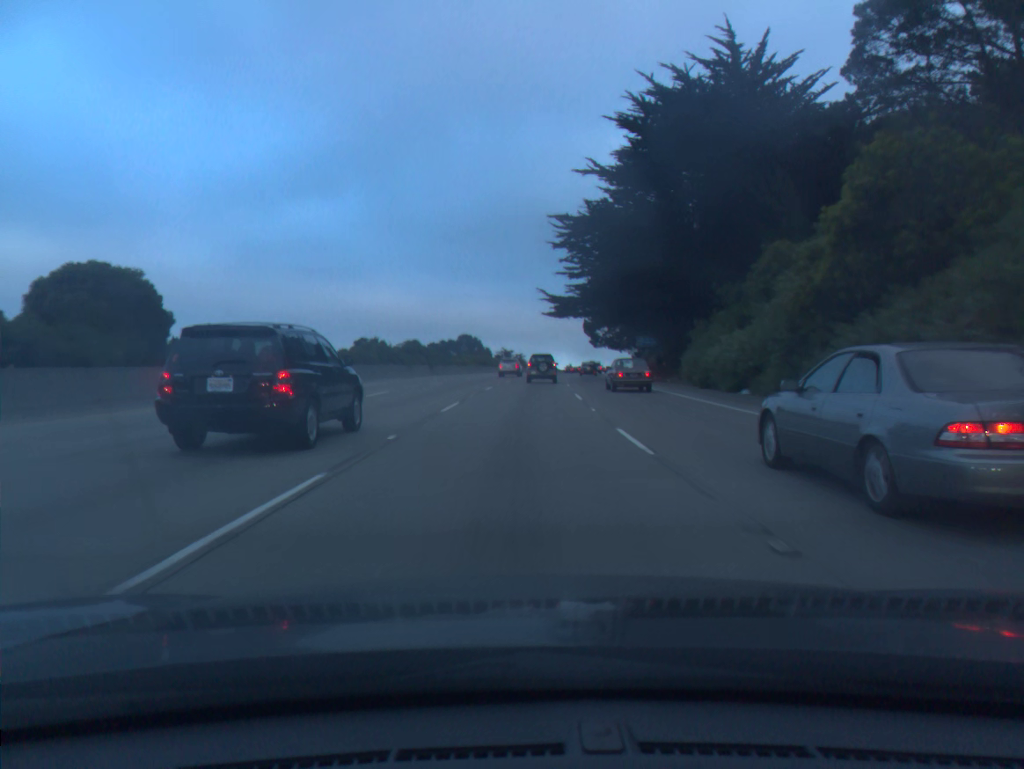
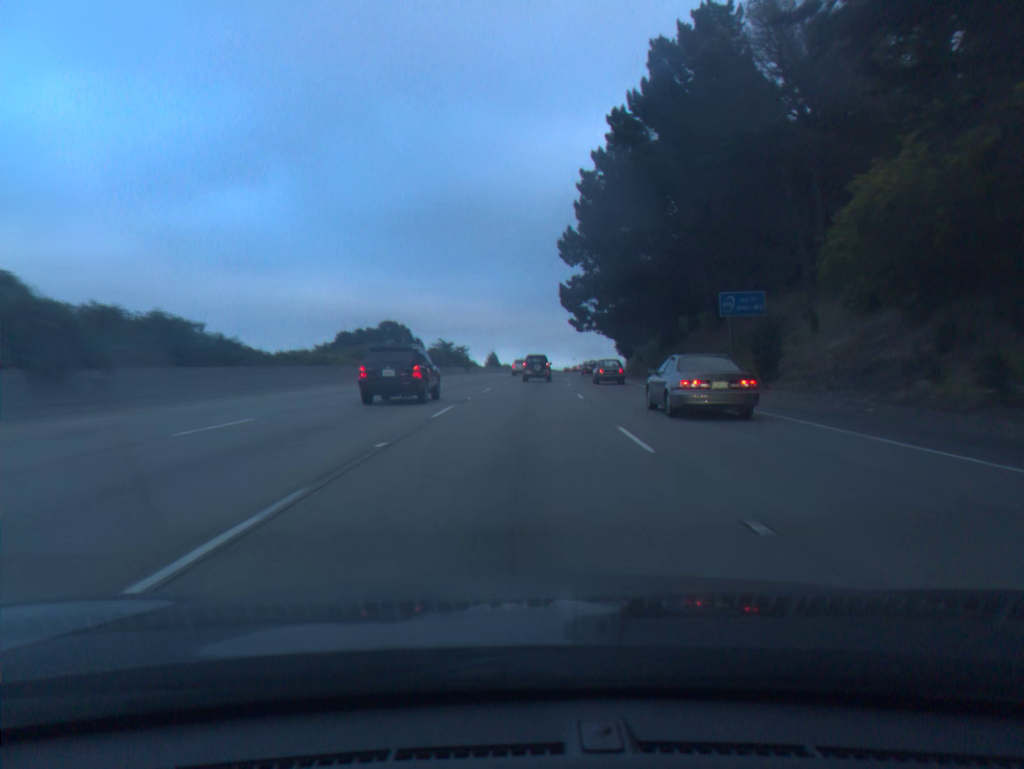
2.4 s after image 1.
(+1.7, +58.5) m; +4°
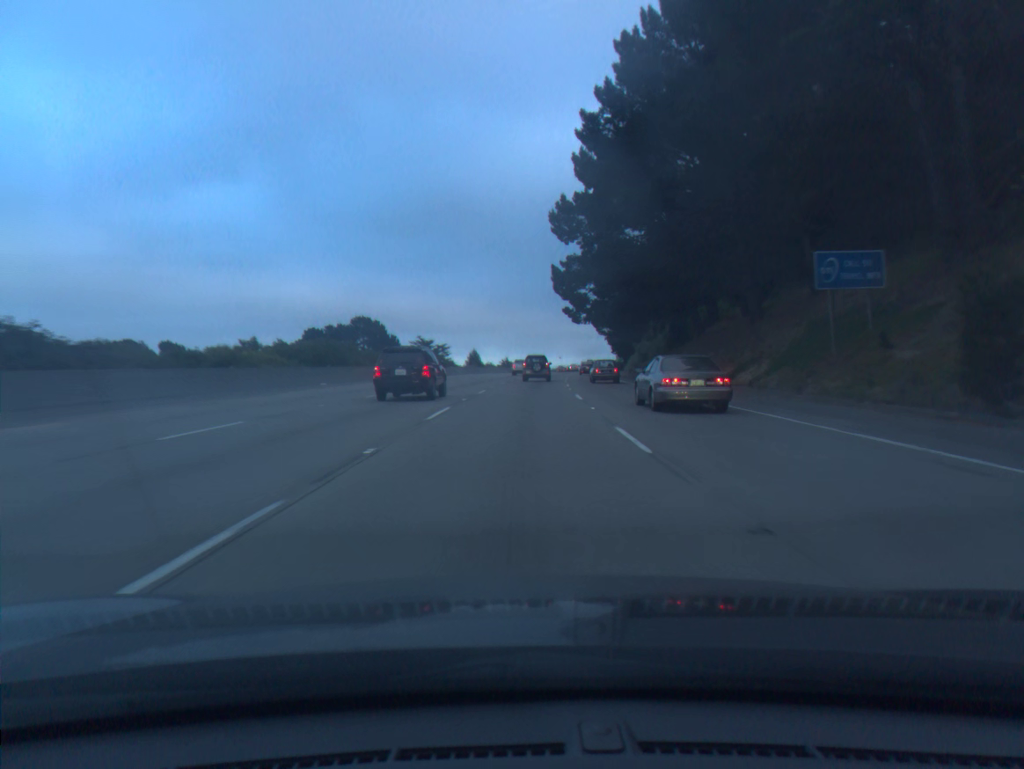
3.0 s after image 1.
(+0.1, +14.8) m; +1°
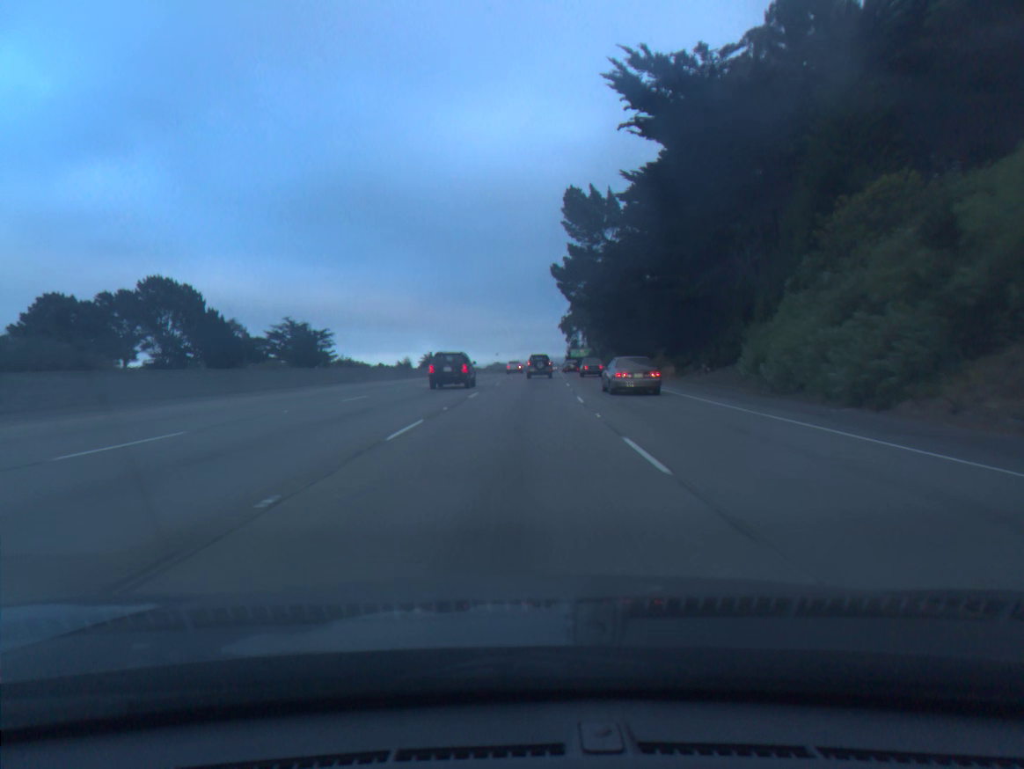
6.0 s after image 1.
(+3.2, +74.9) m; +5°
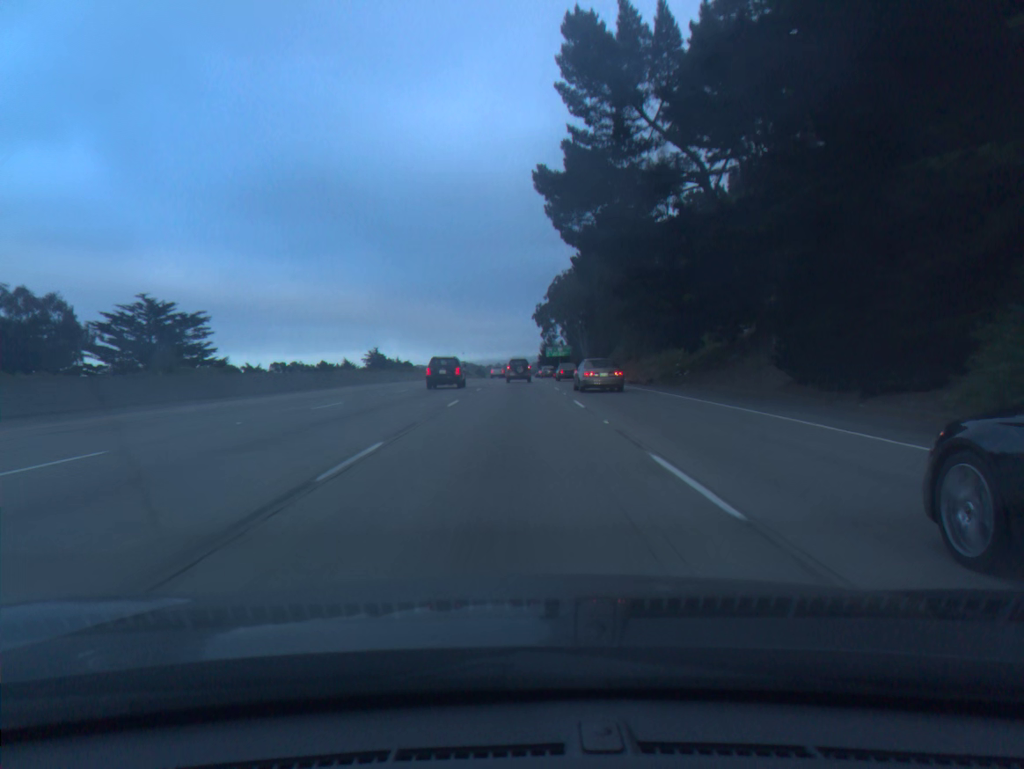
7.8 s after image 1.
(+1.1, +46.3) m; +2°
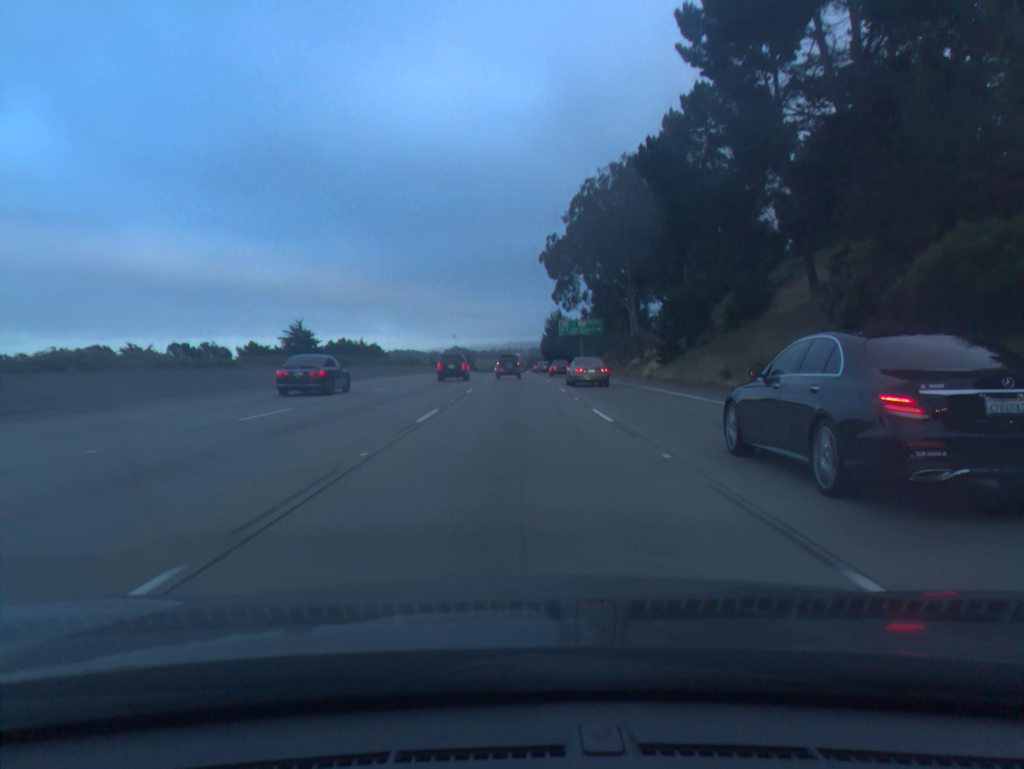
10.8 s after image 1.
(+0.2, +78.6) m; 0°
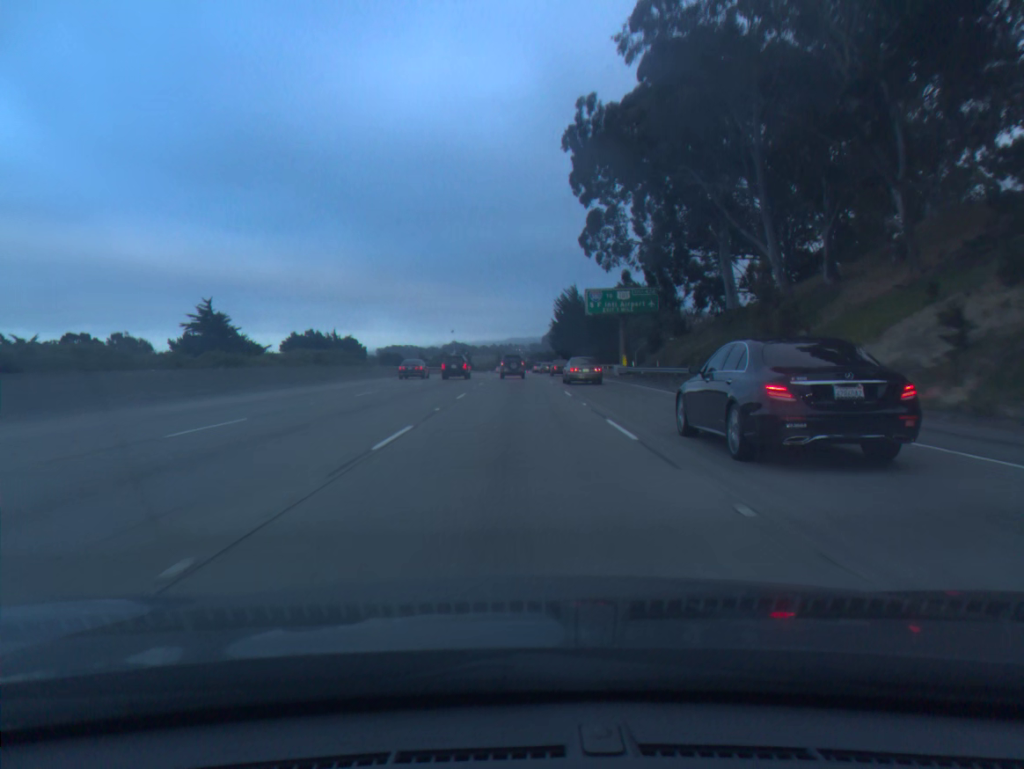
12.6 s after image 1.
(0.0, +47.1) m; 0°
